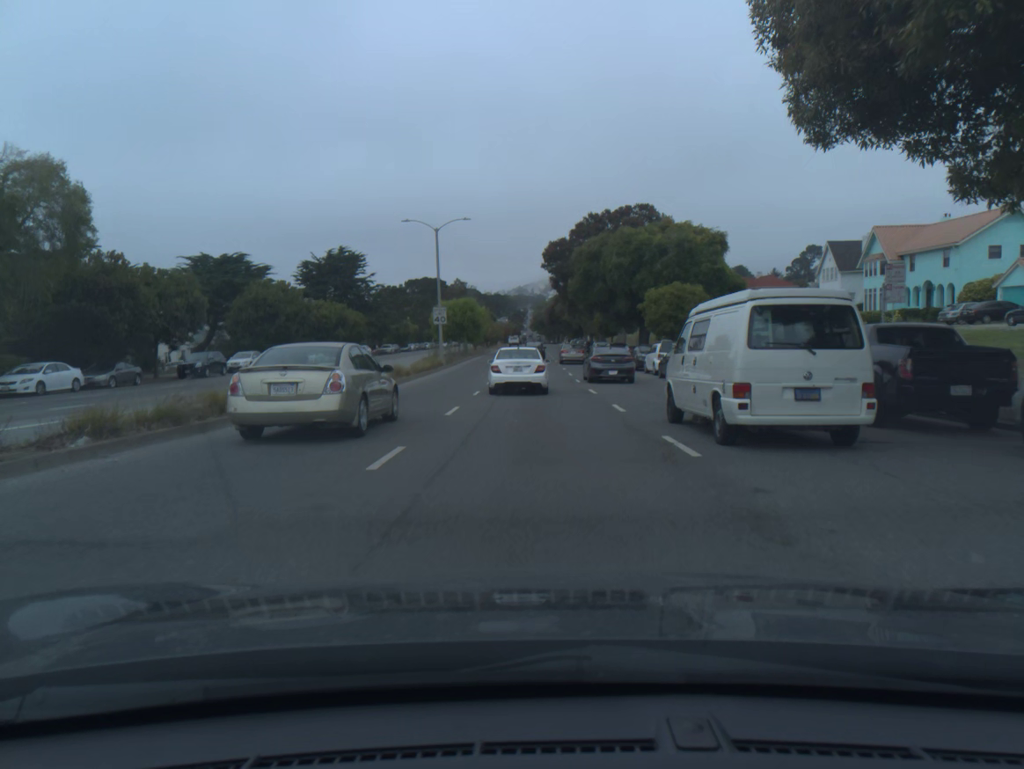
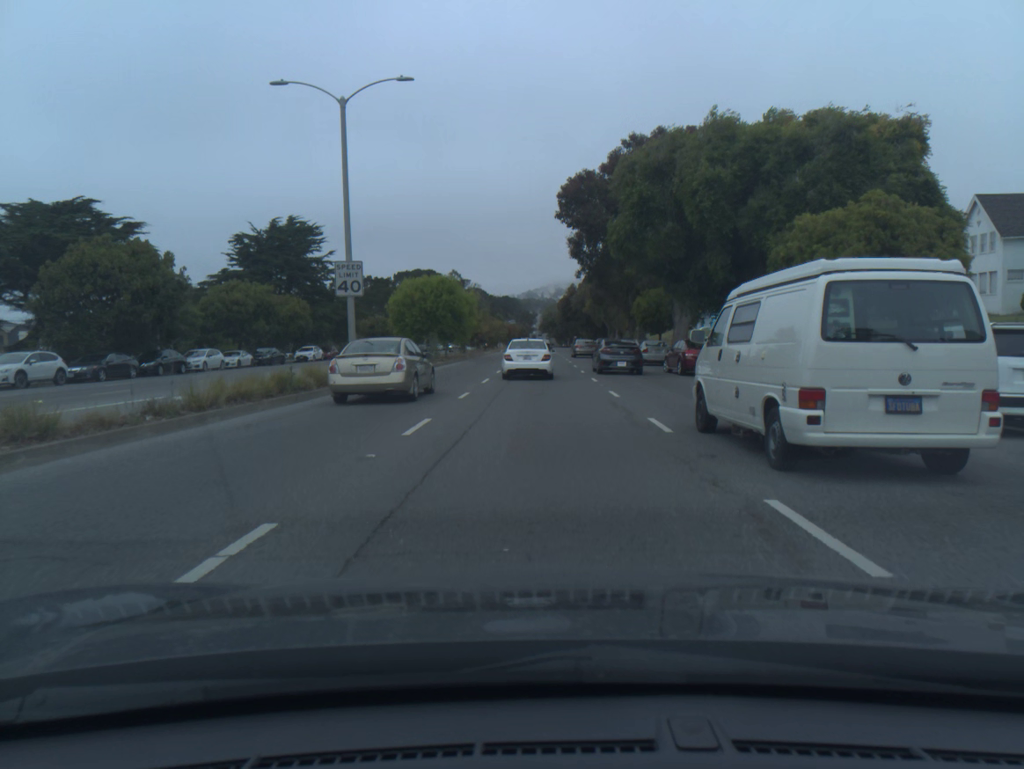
(-0.2, +27.1) m; -1°
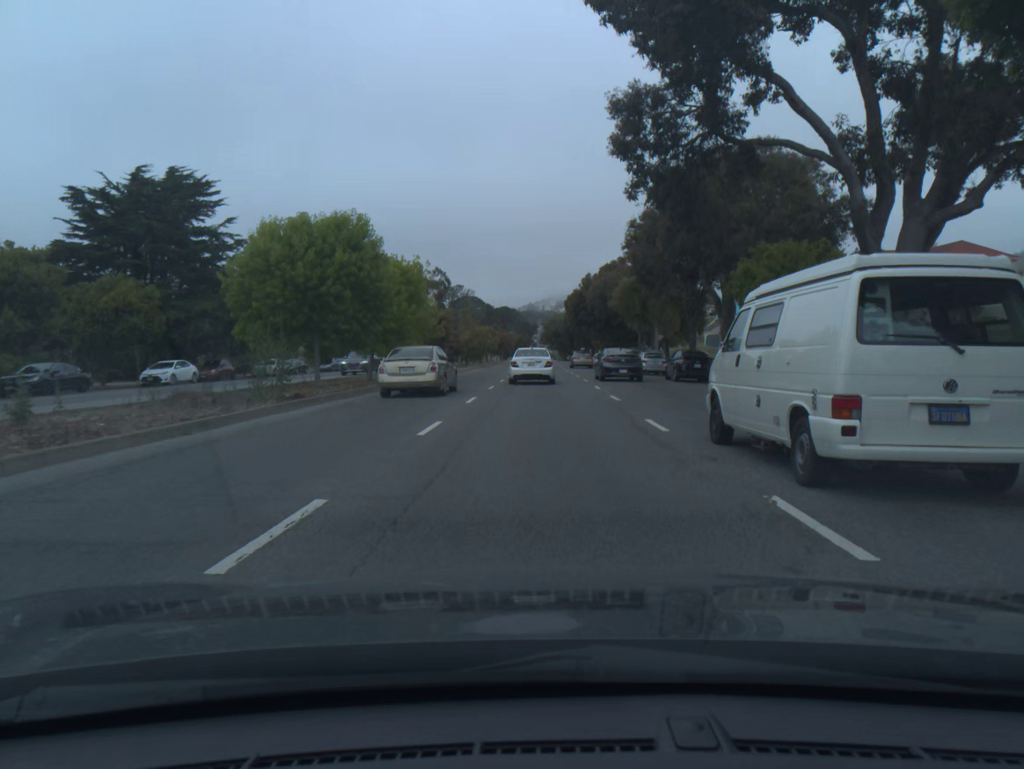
(0.0, +28.5) m; 0°
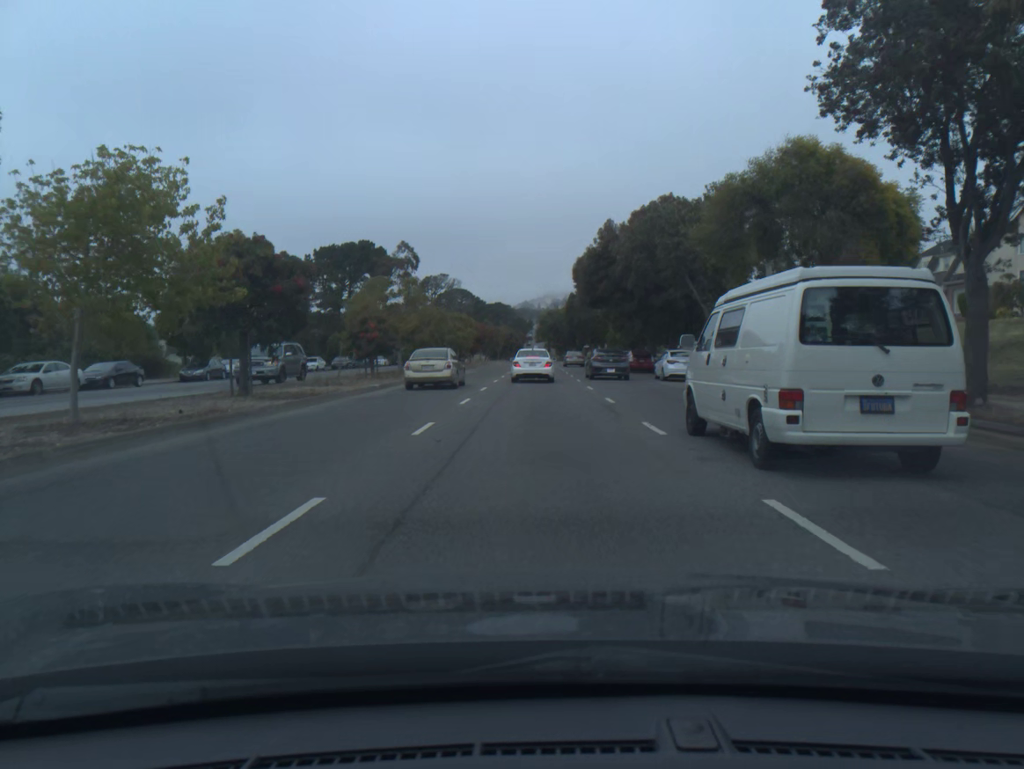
(+0.1, +29.1) m; 0°
